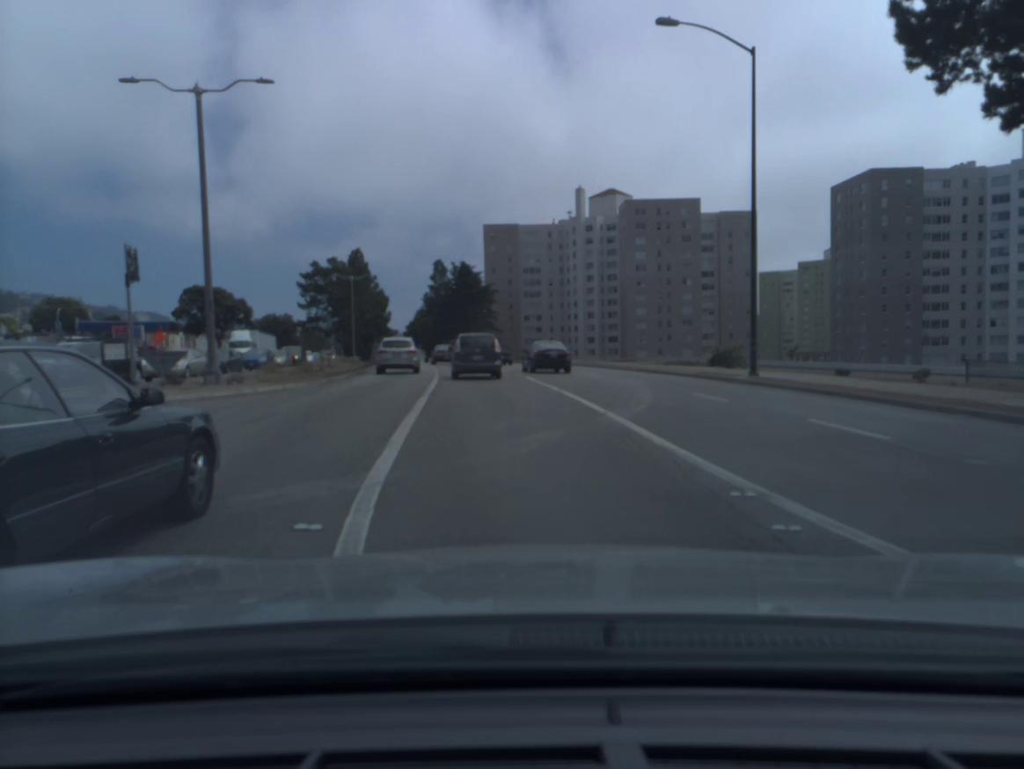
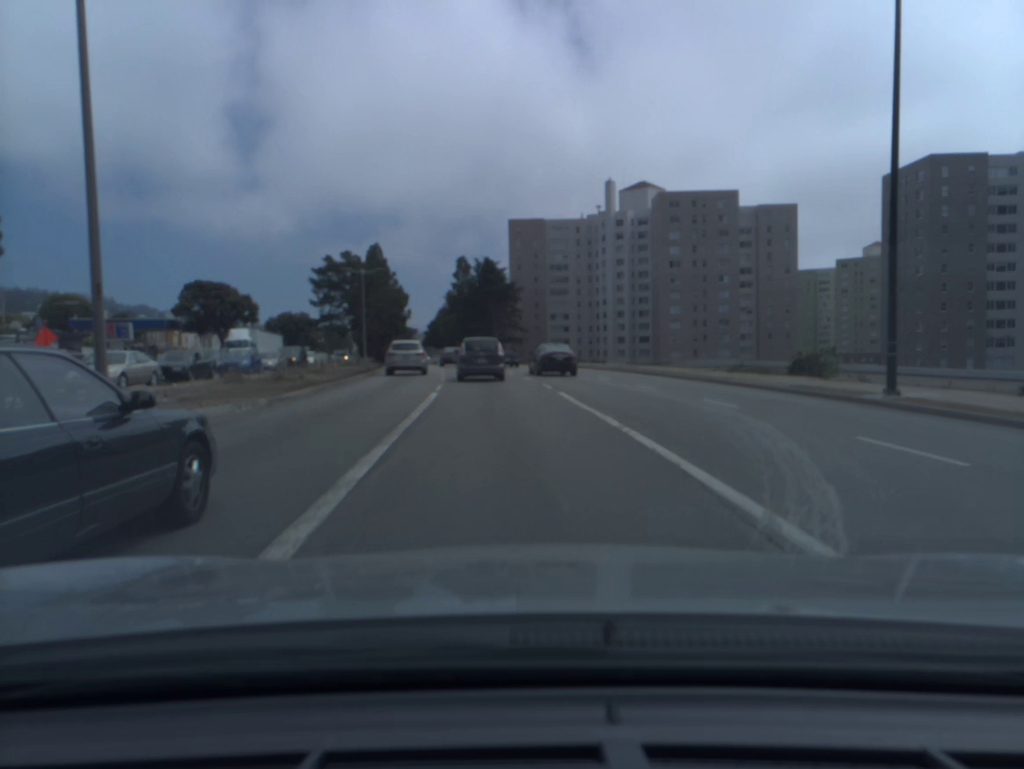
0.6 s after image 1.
(-0.1, +8.0) m; -2°
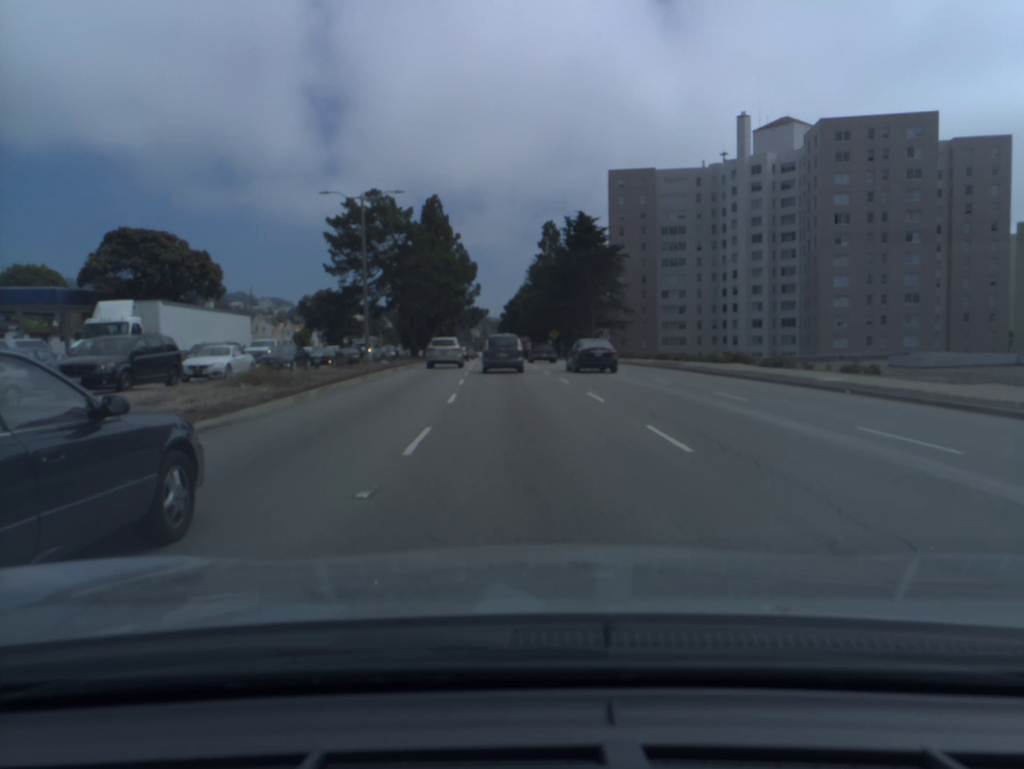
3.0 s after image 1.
(-2.1, +35.5) m; -6°
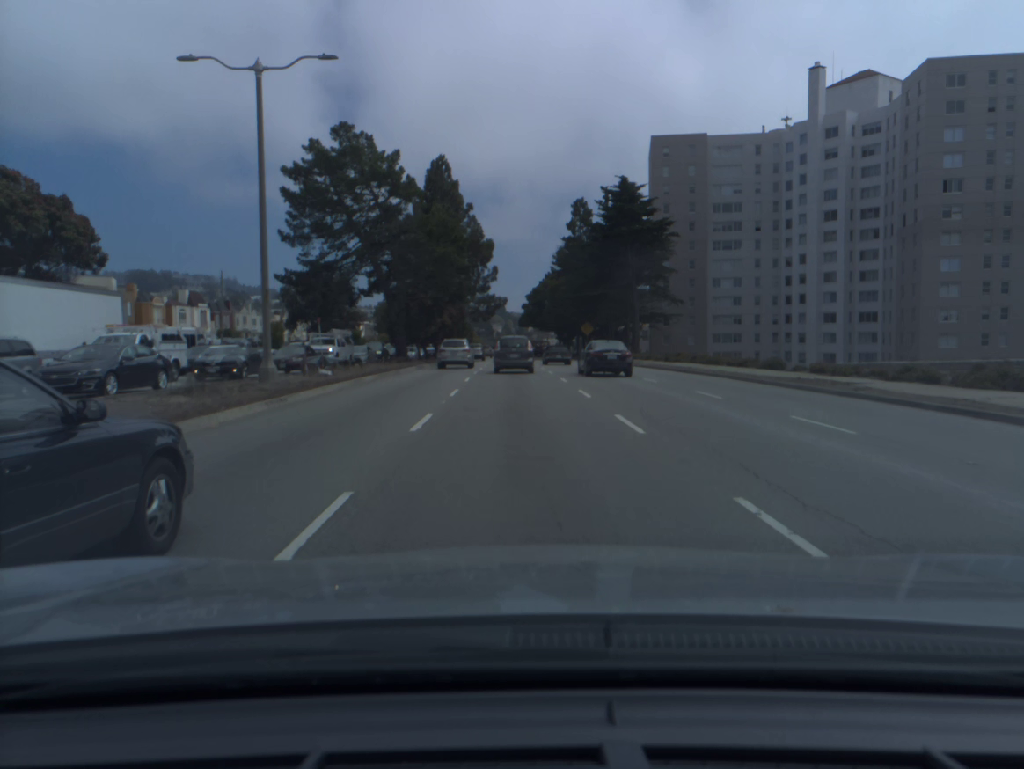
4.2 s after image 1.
(-0.3, +20.0) m; -2°
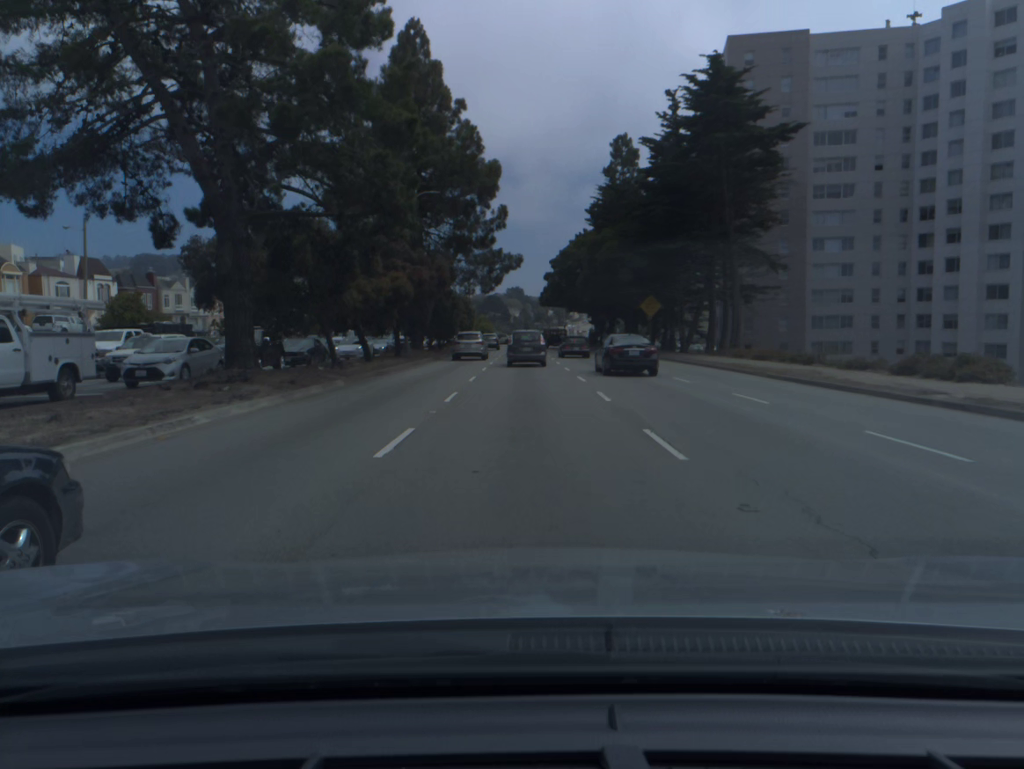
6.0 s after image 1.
(-0.4, +32.3) m; -1°
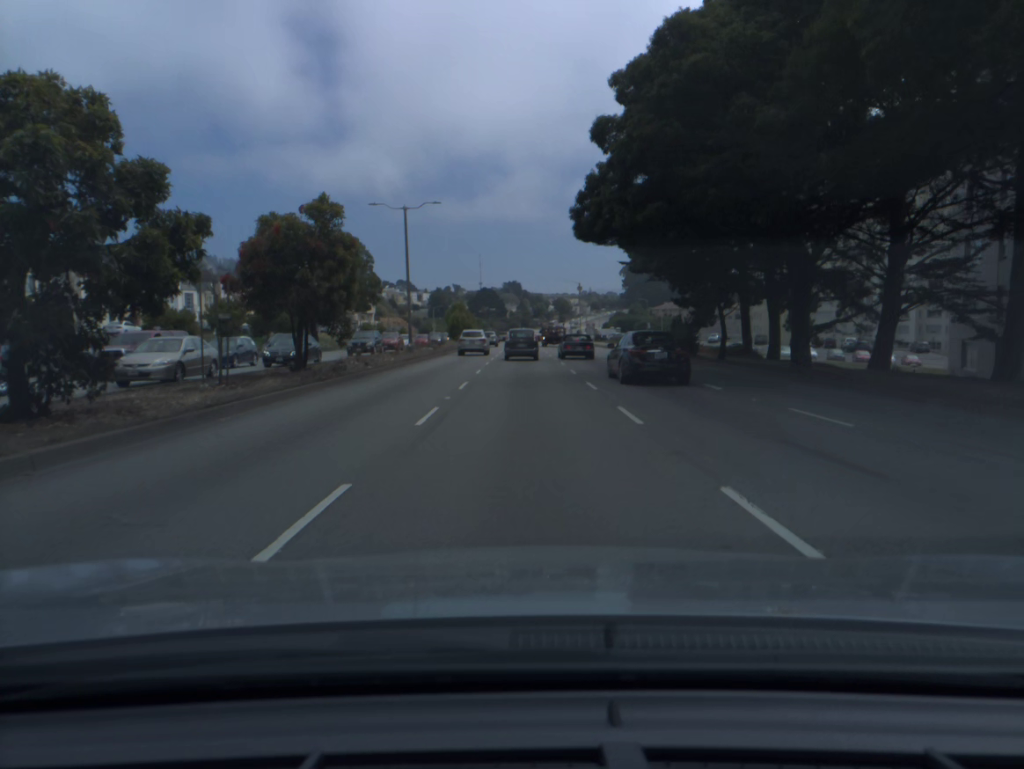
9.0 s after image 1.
(0.0, +56.1) m; 0°
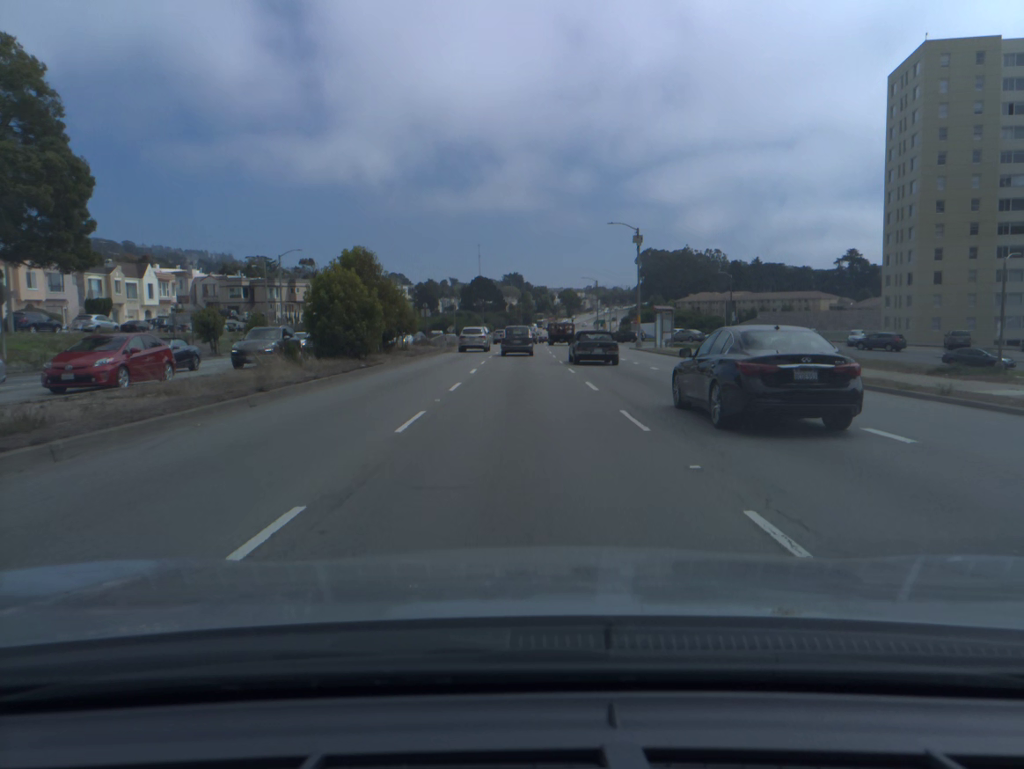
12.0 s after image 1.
(-0.2, +60.3) m; 0°
